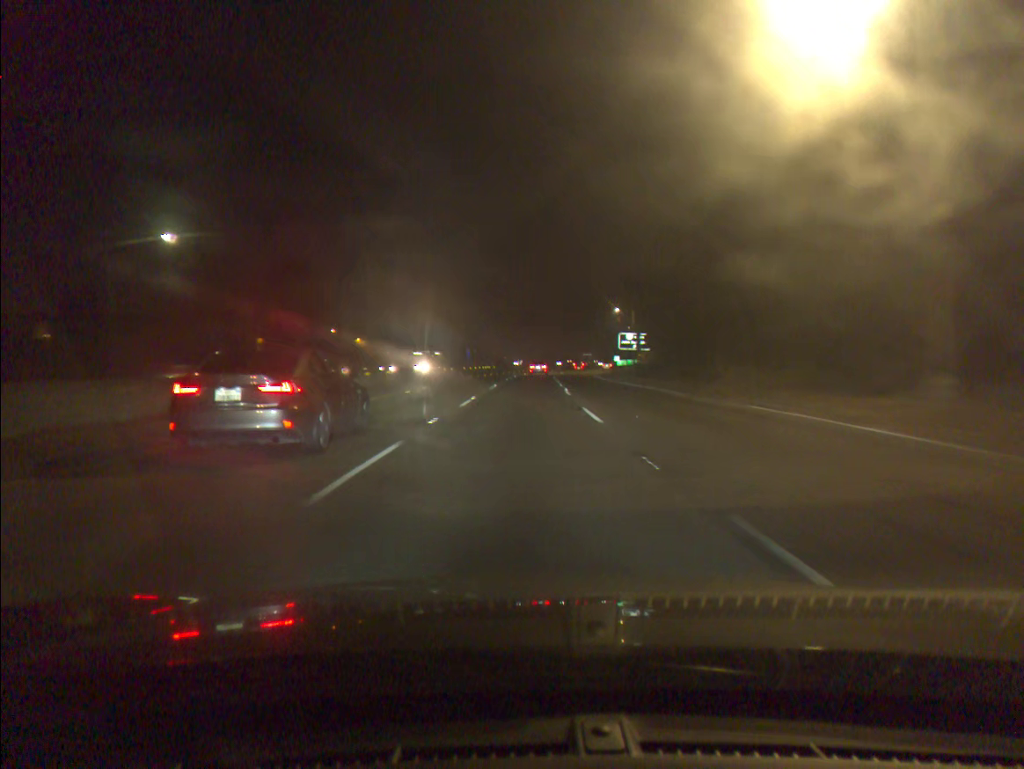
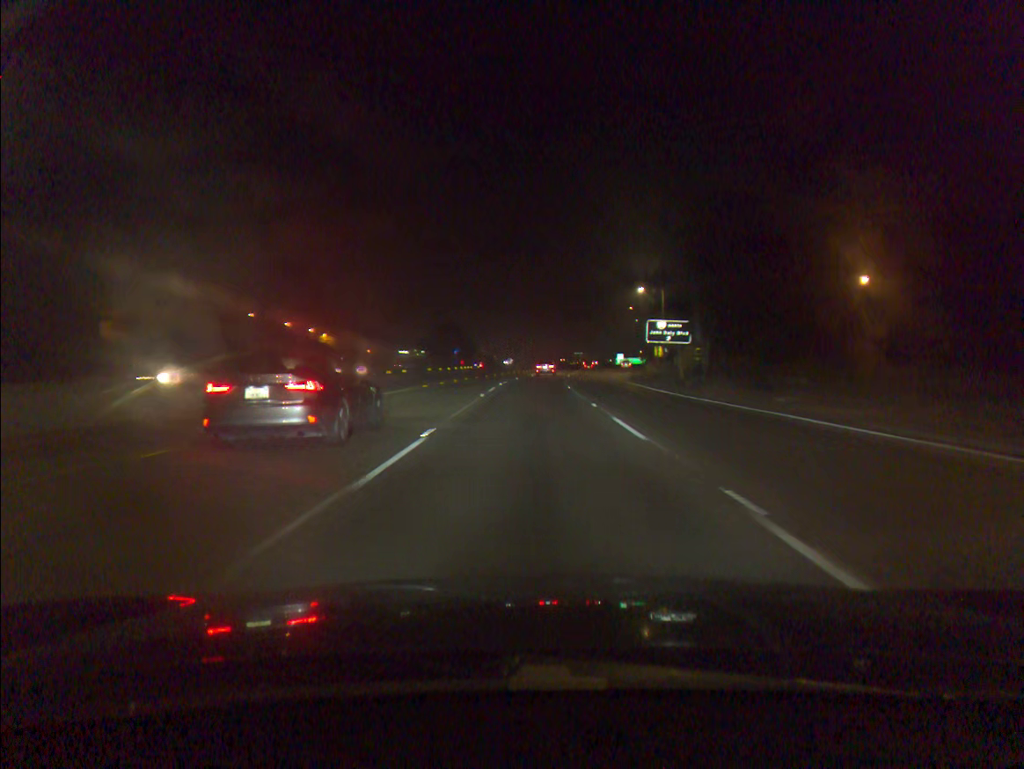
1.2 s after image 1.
(+0.1, +28.0) m; +1°
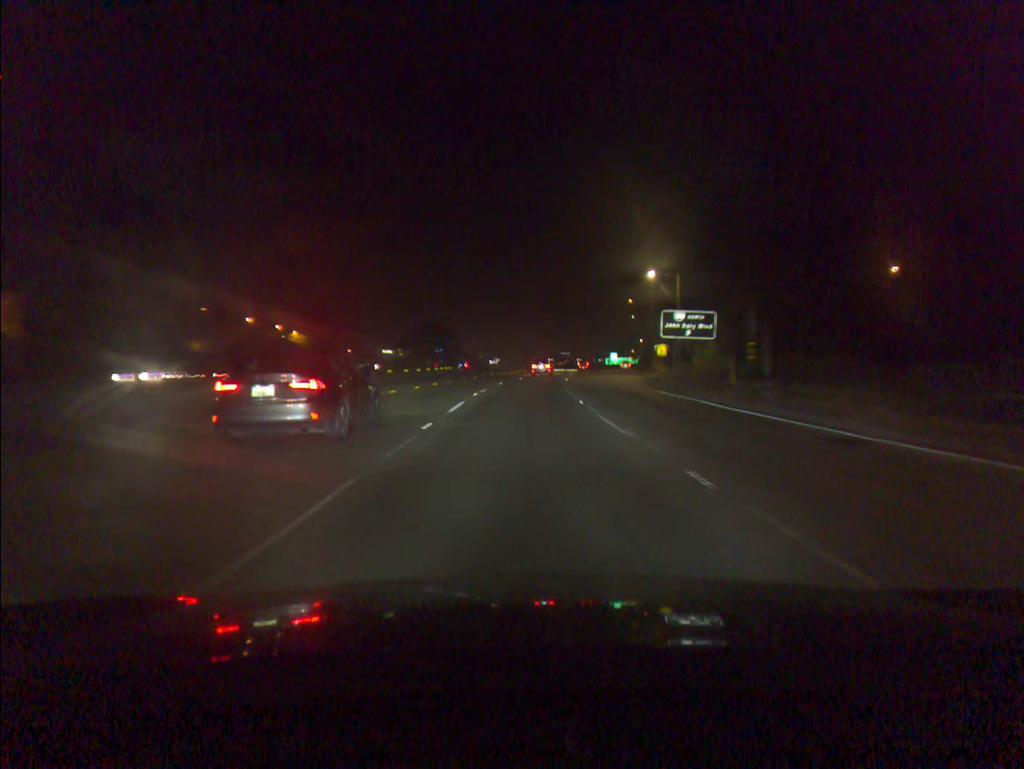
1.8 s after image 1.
(+0.1, +13.8) m; +1°
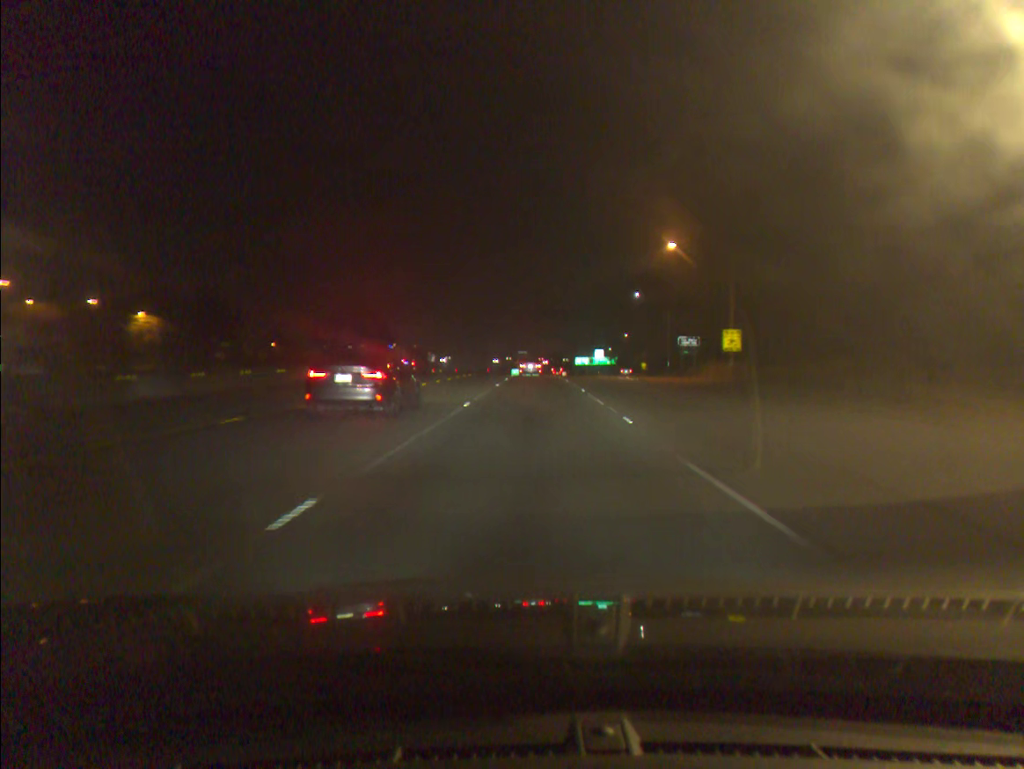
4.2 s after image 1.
(+1.4, +53.6) m; +3°
